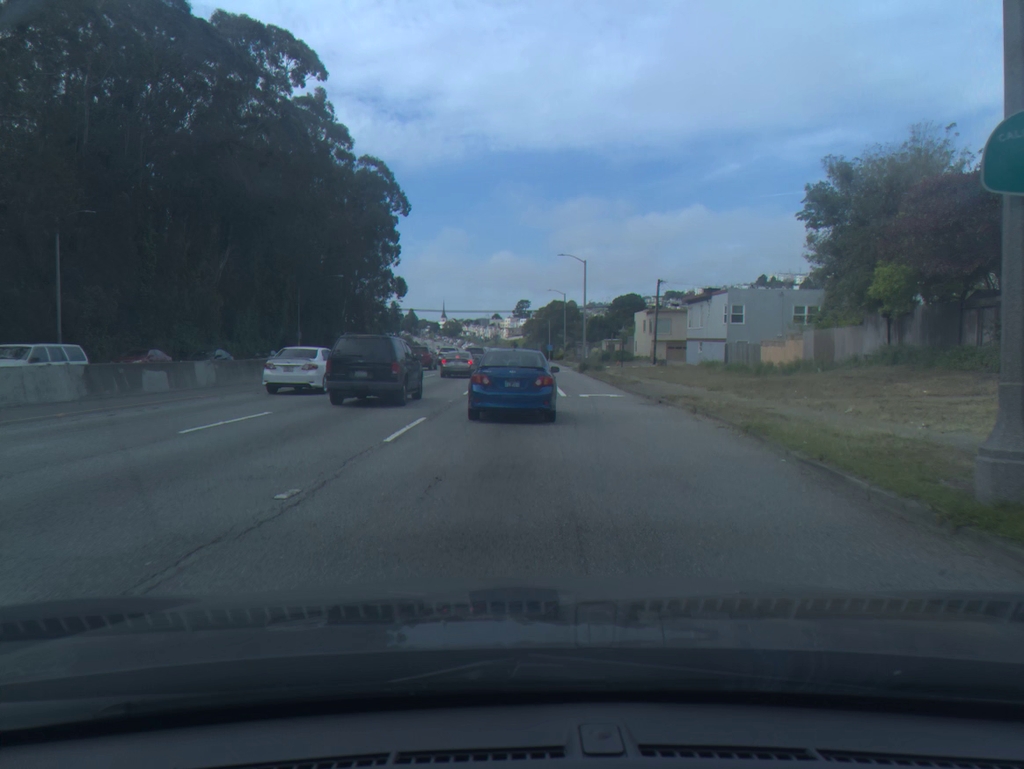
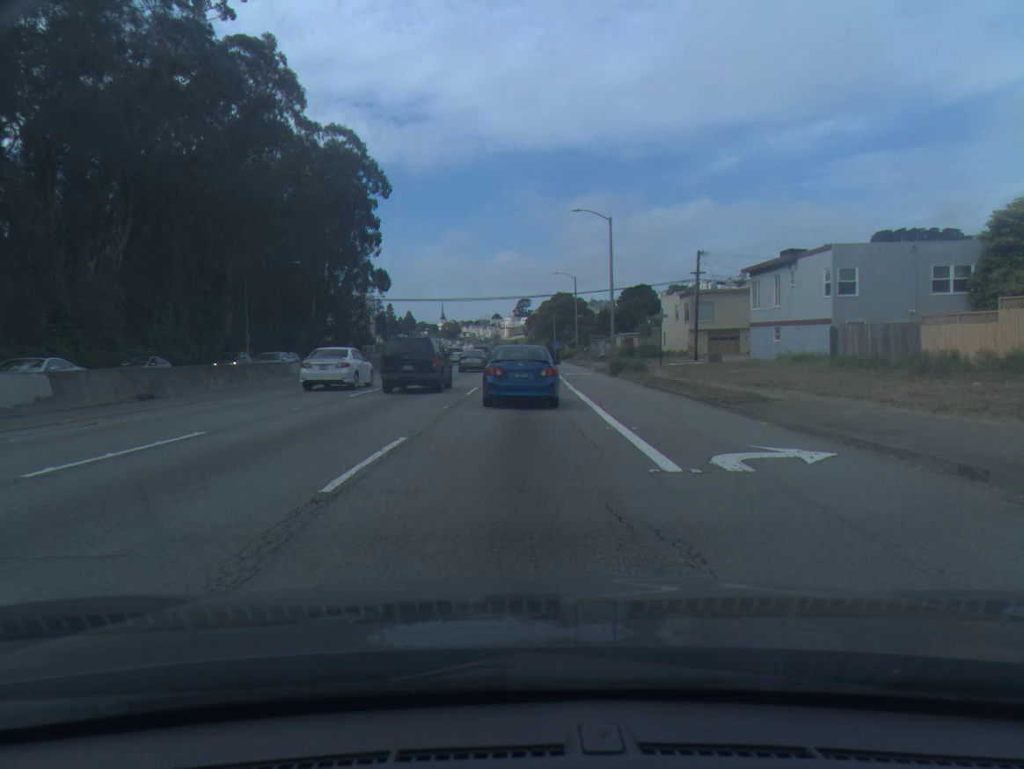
(+0.3, +18.9) m; +1°
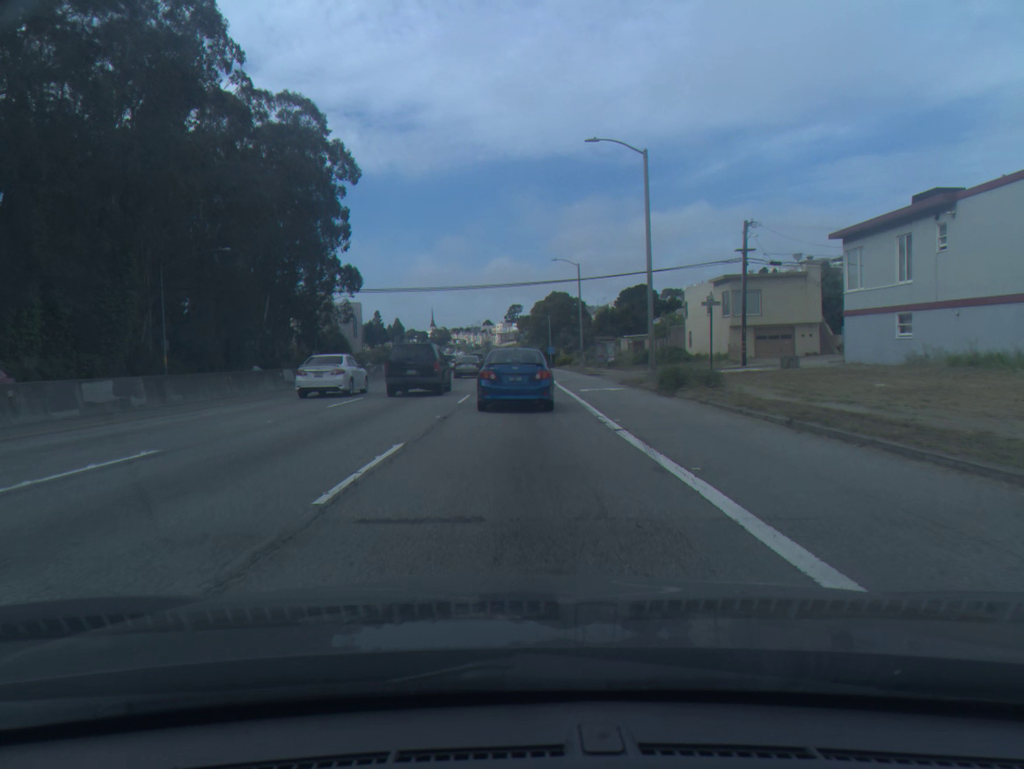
(0.0, +16.4) m; 0°
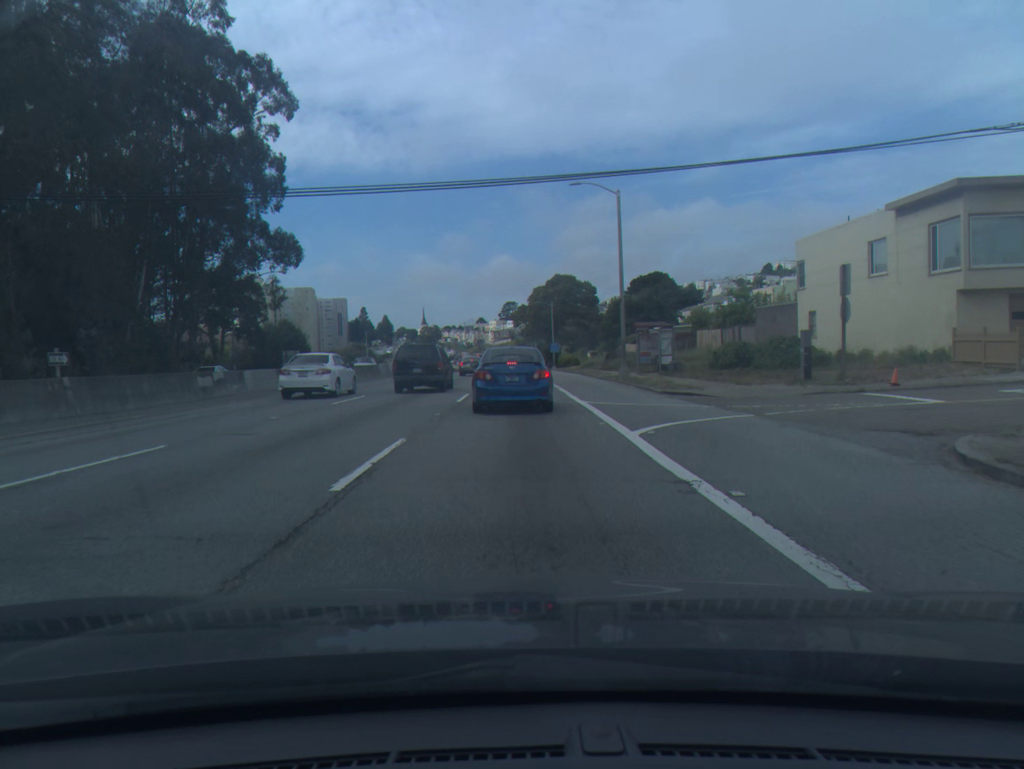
(+0.1, +29.0) m; 0°
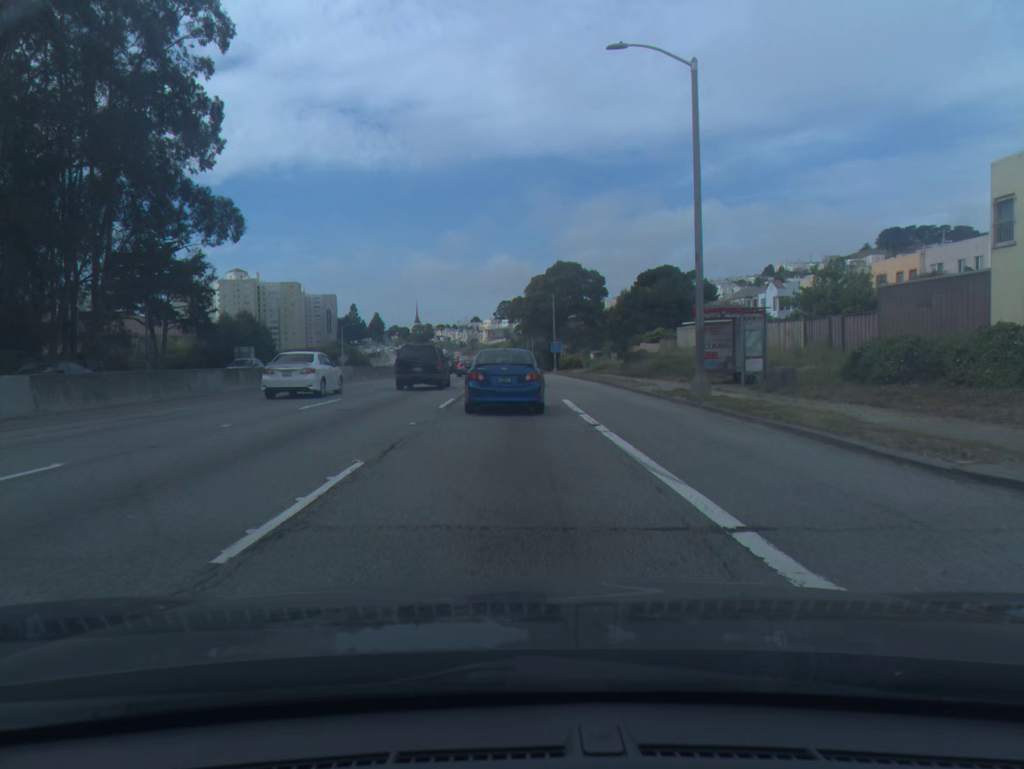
(0.0, +17.1) m; 0°
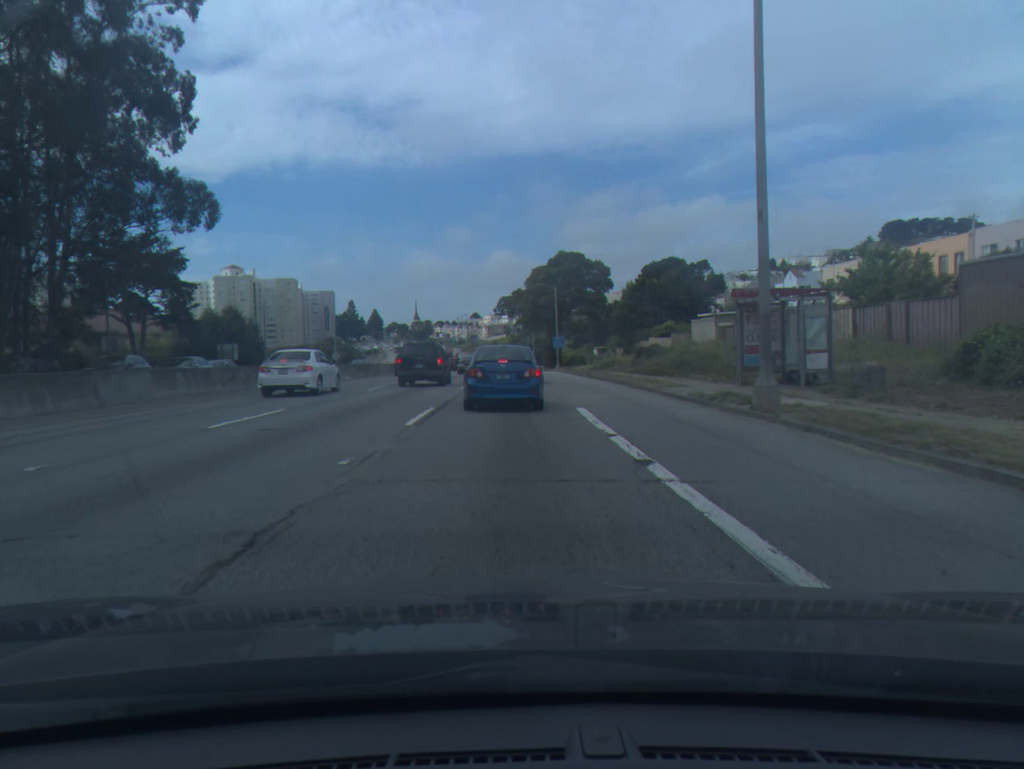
(0.0, +5.7) m; 0°
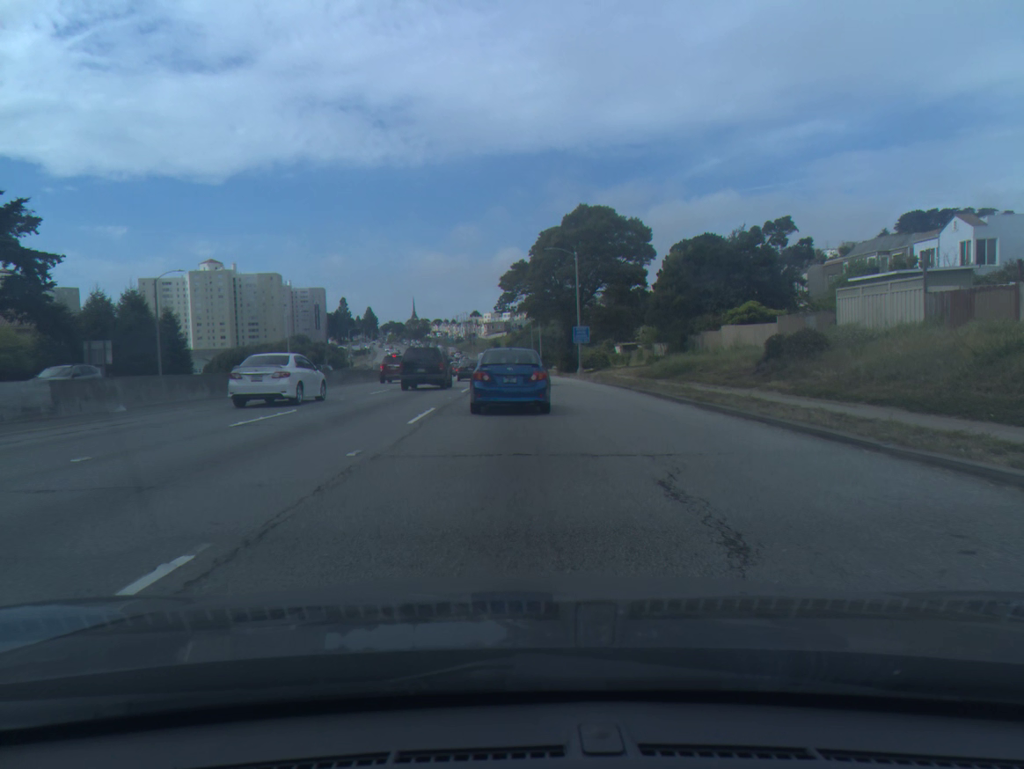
(-0.1, +28.4) m; 0°
